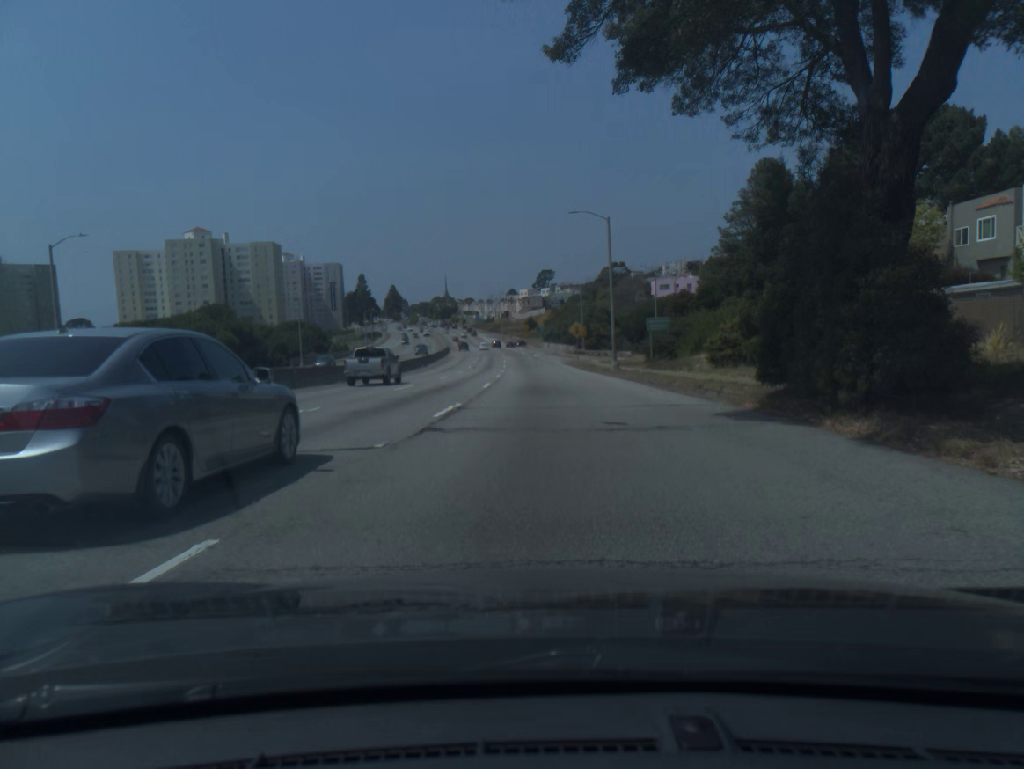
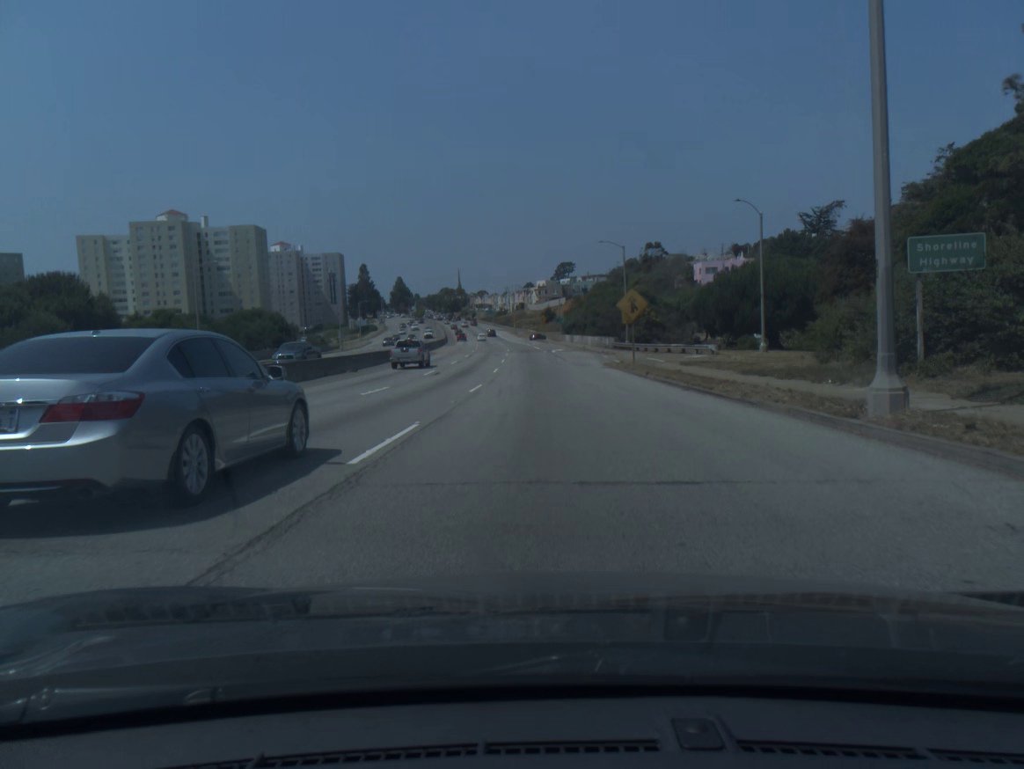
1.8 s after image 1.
(-0.5, +35.7) m; -1°
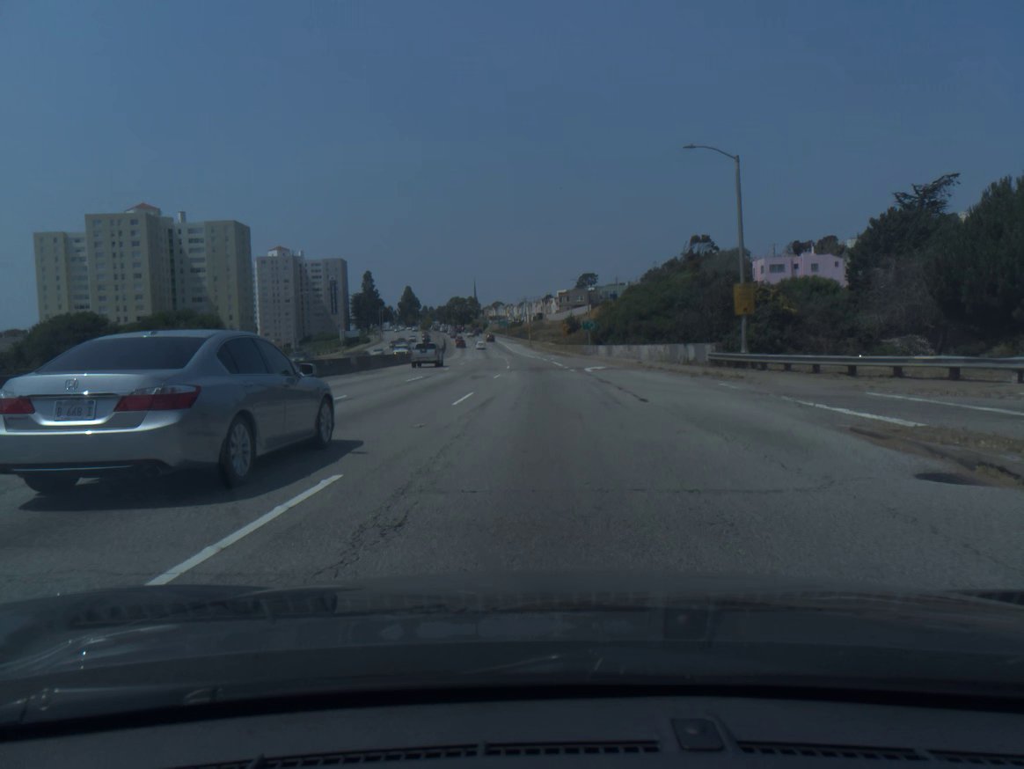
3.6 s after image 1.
(-0.3, +35.6) m; -1°
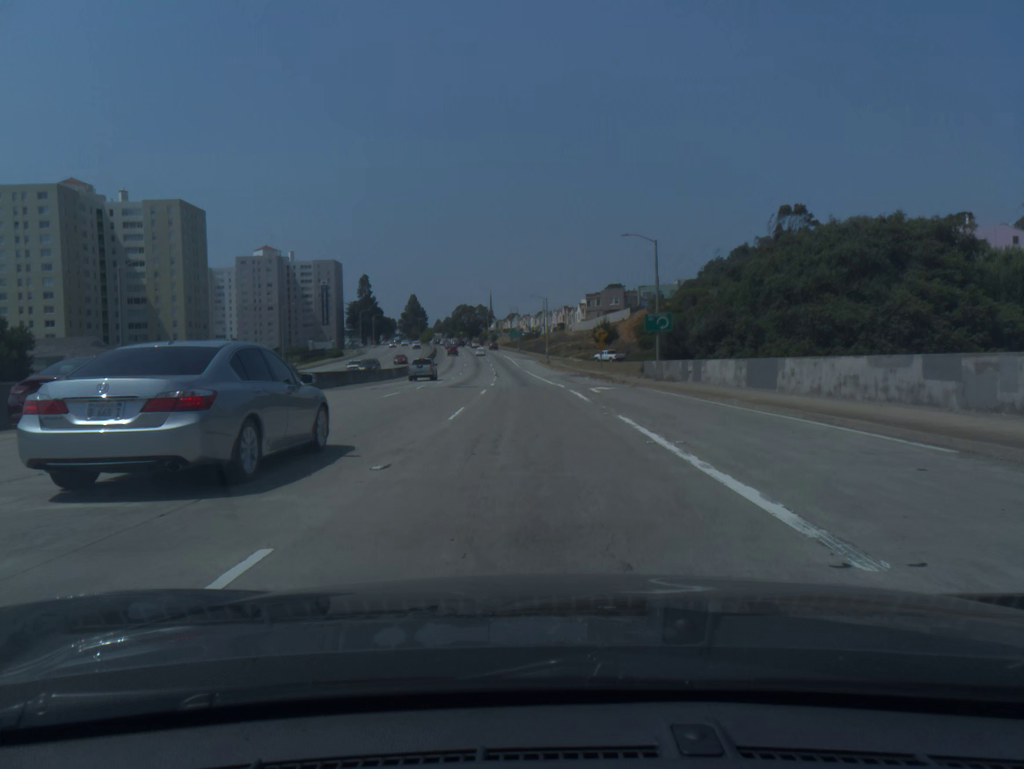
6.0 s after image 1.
(-0.5, +47.0) m; -1°
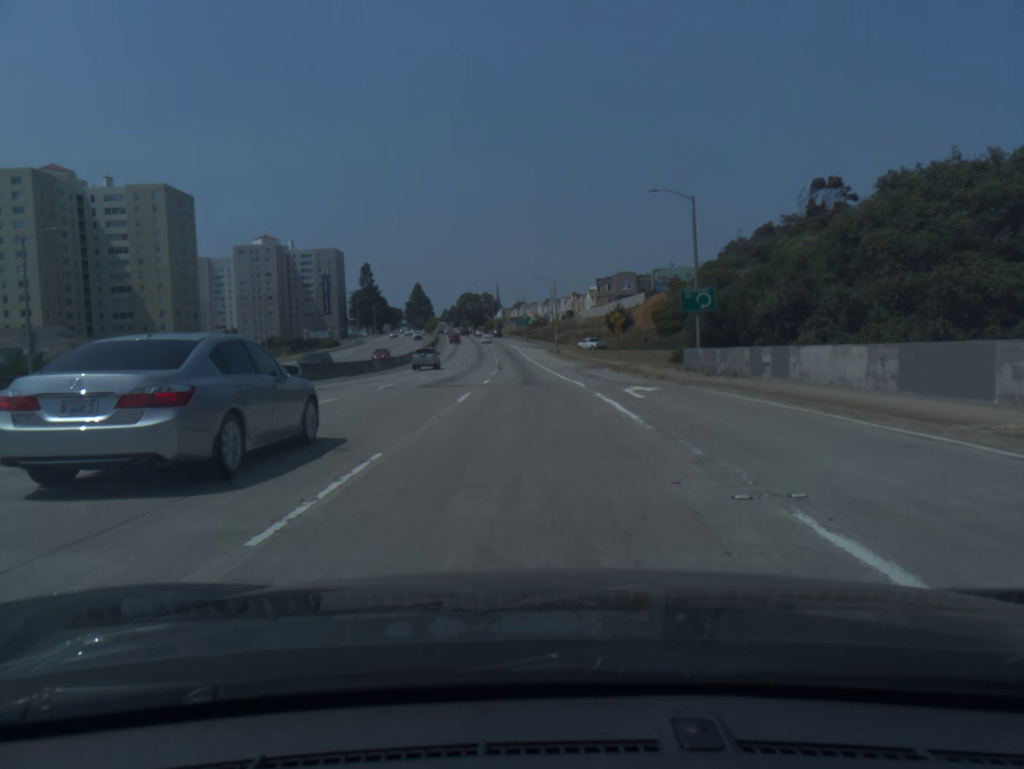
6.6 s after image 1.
(-0.1, +11.7) m; -1°
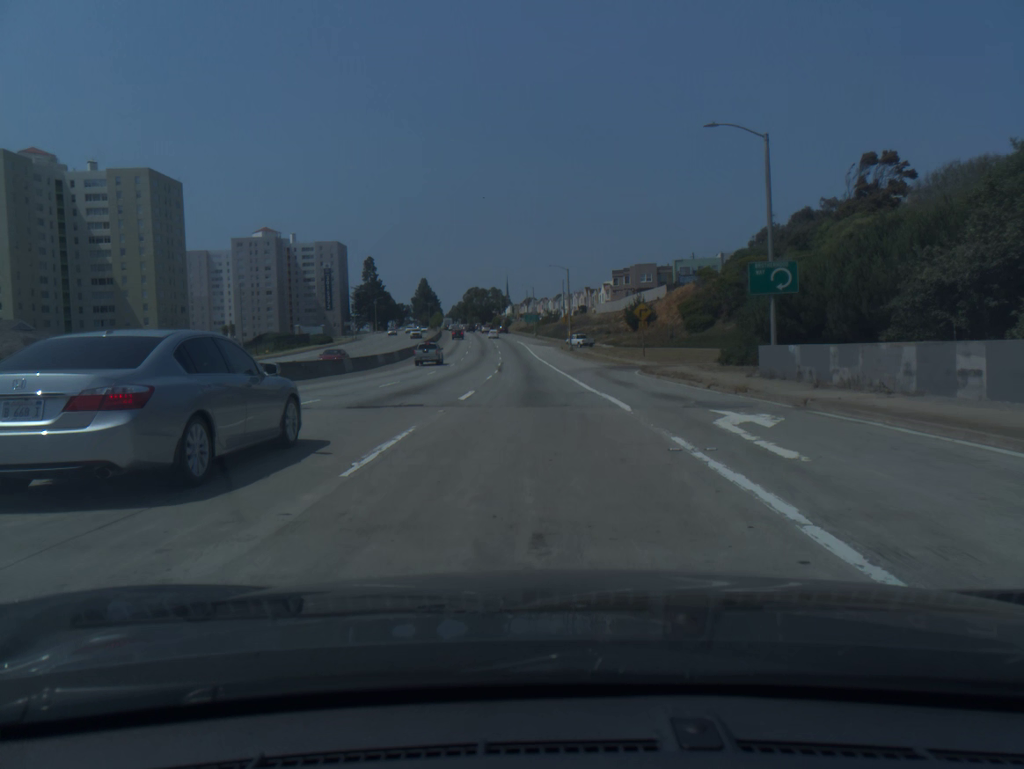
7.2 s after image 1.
(-0.1, +11.7) m; -1°
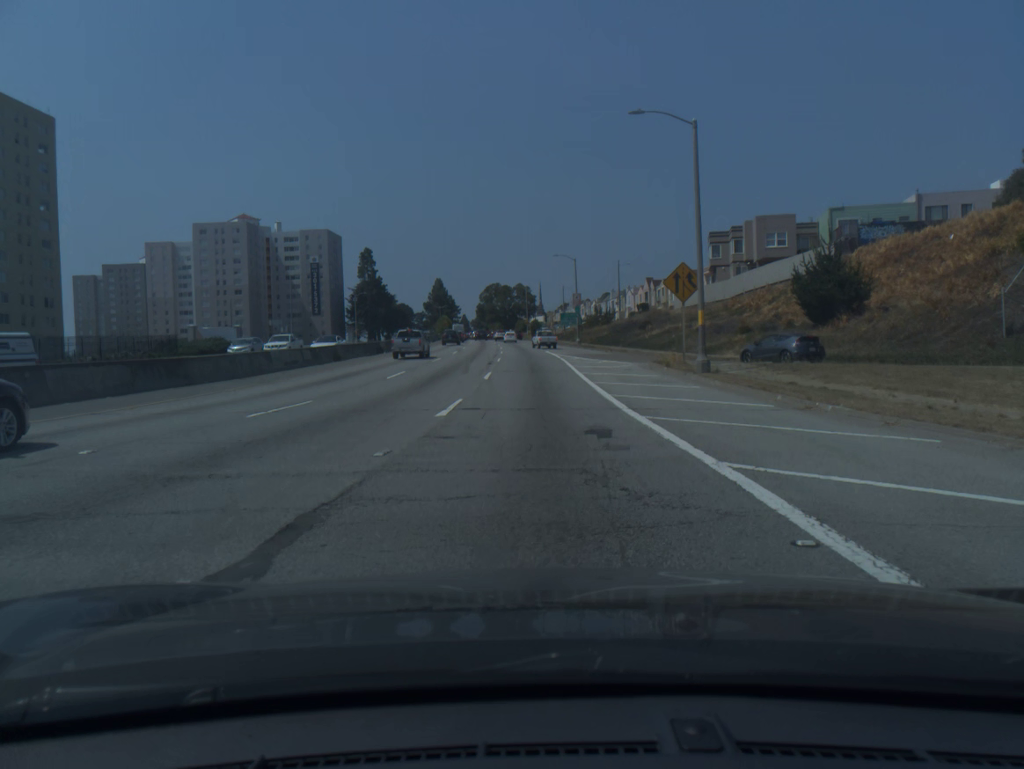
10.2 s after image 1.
(-1.4, +58.2) m; -2°
